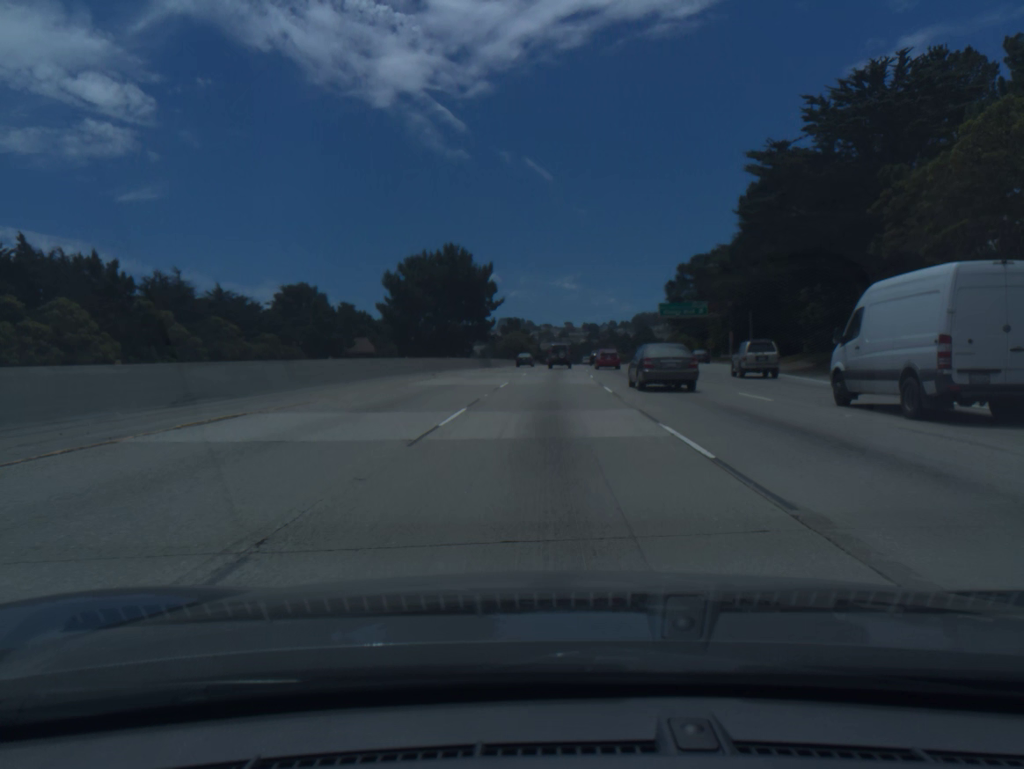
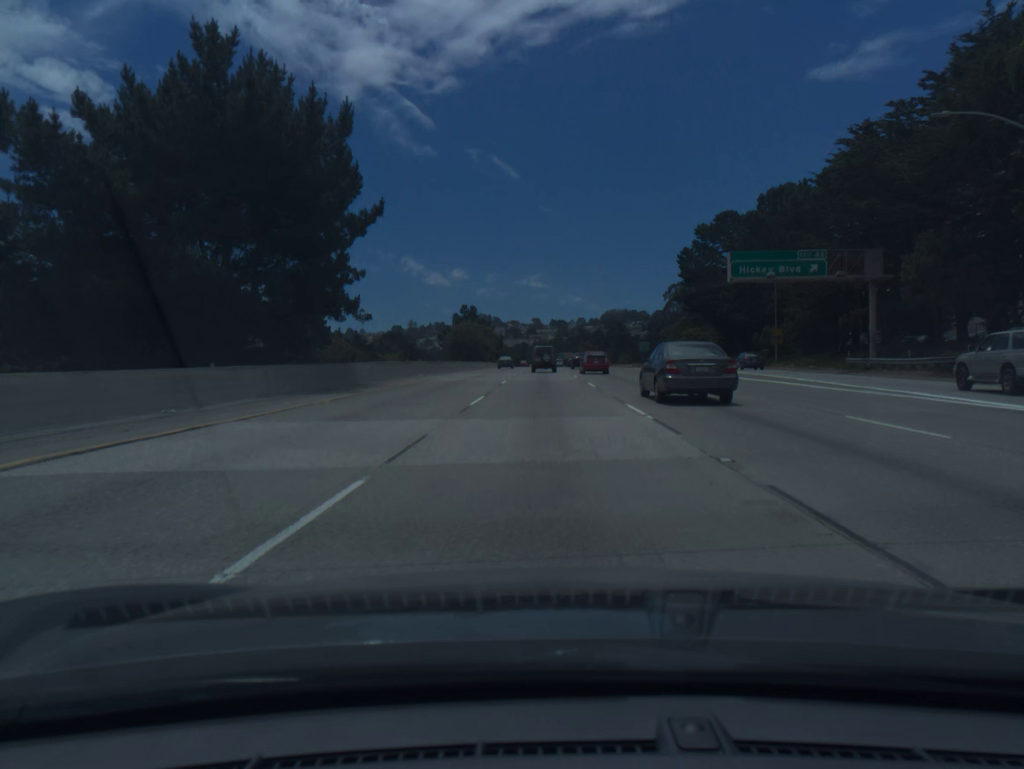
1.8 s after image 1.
(+1.1, +53.5) m; +2°
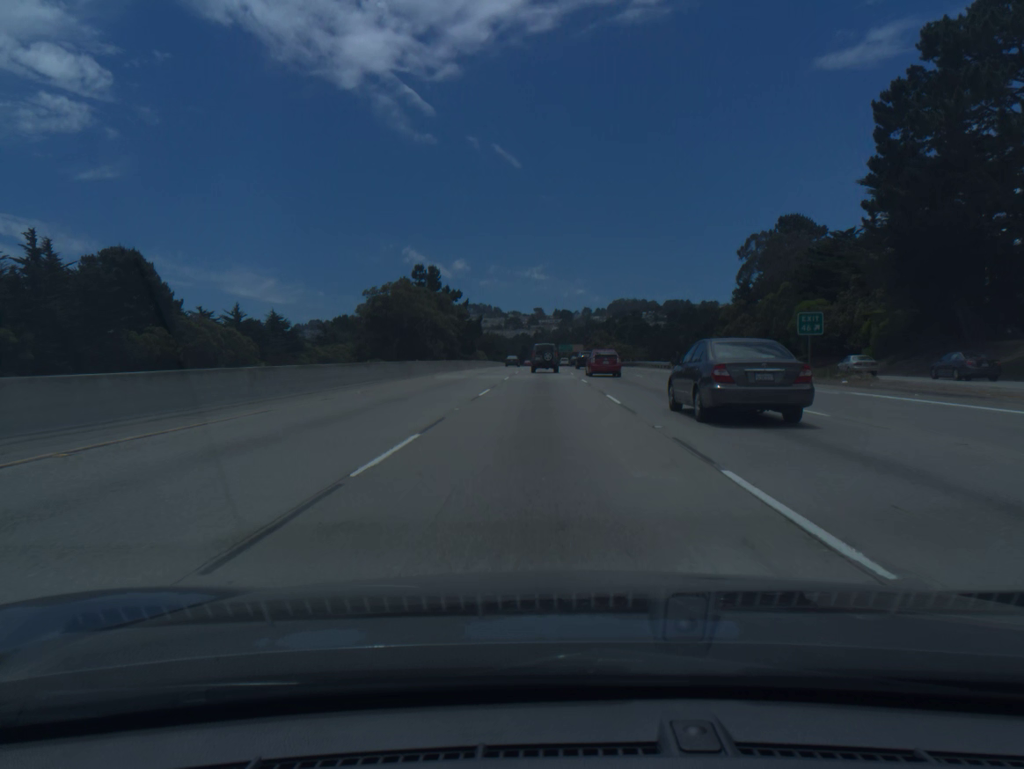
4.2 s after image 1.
(+0.3, +68.9) m; 0°
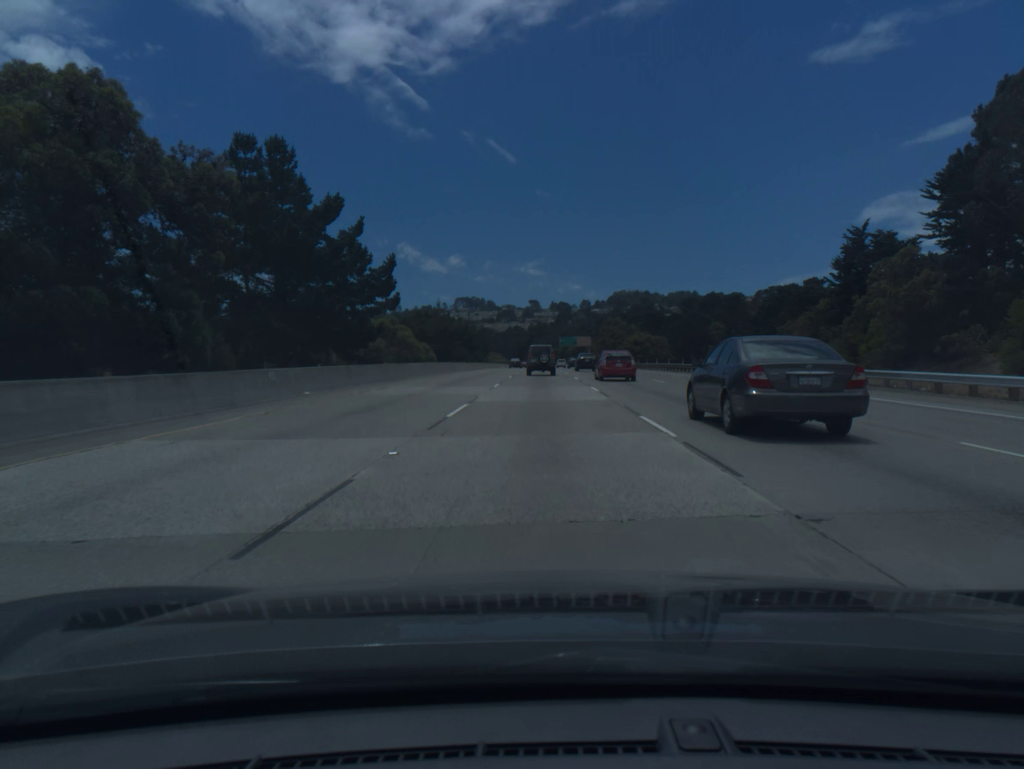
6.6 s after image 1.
(+0.1, +66.6) m; 0°
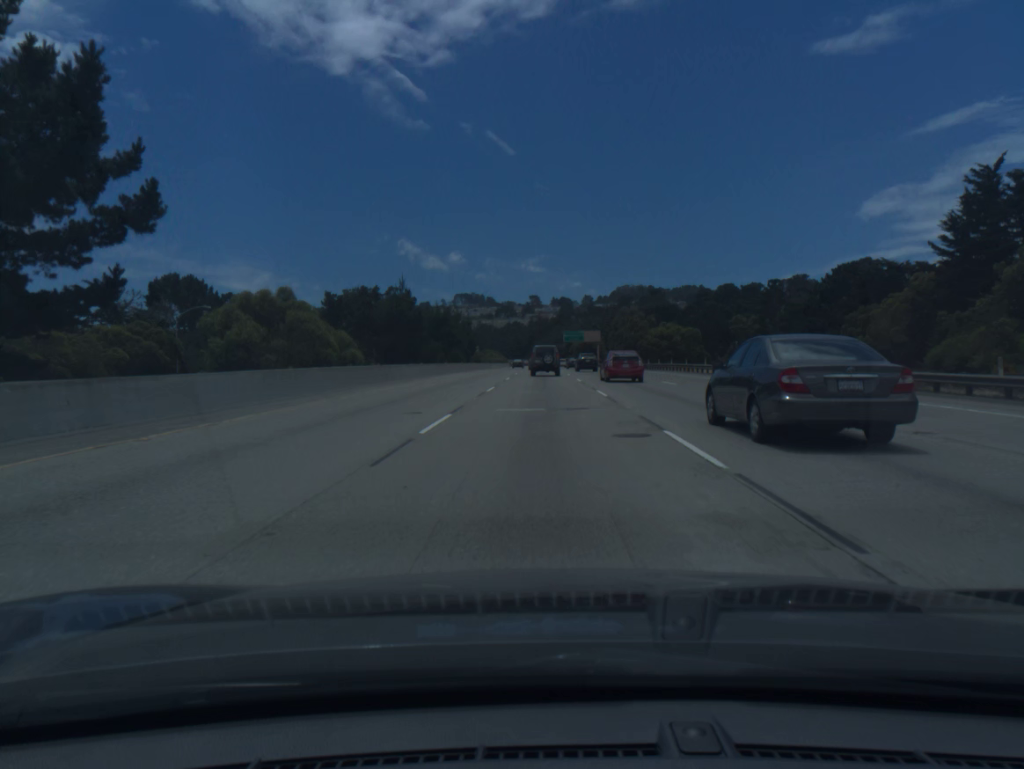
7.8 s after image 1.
(0.0, +32.6) m; 0°
